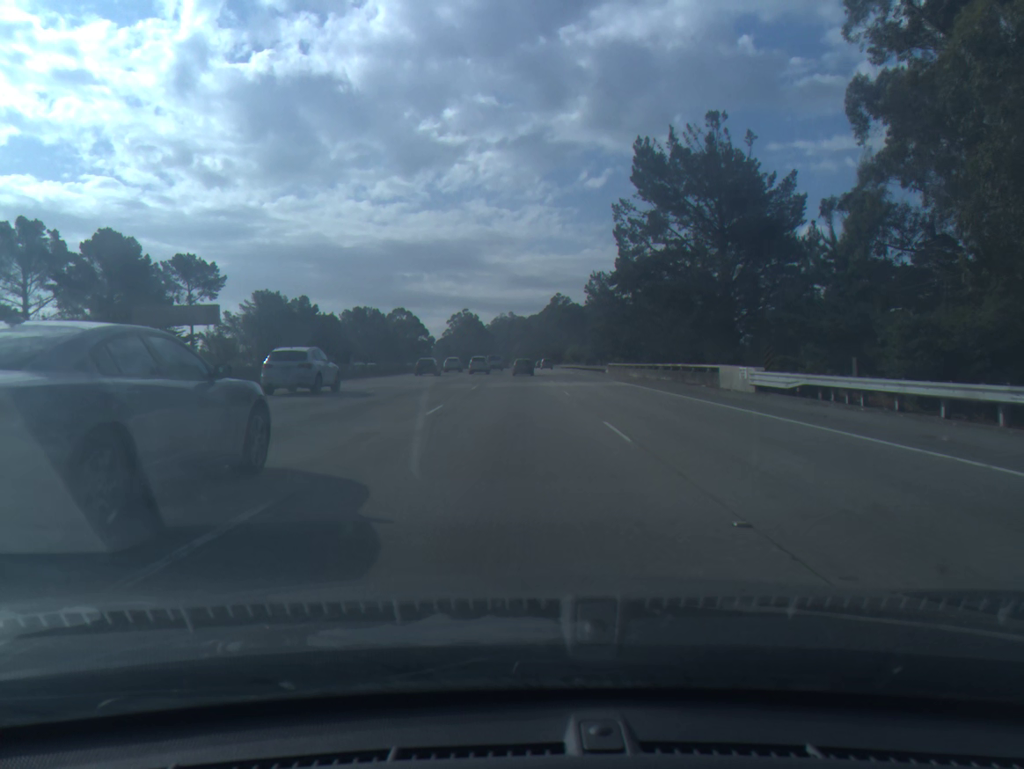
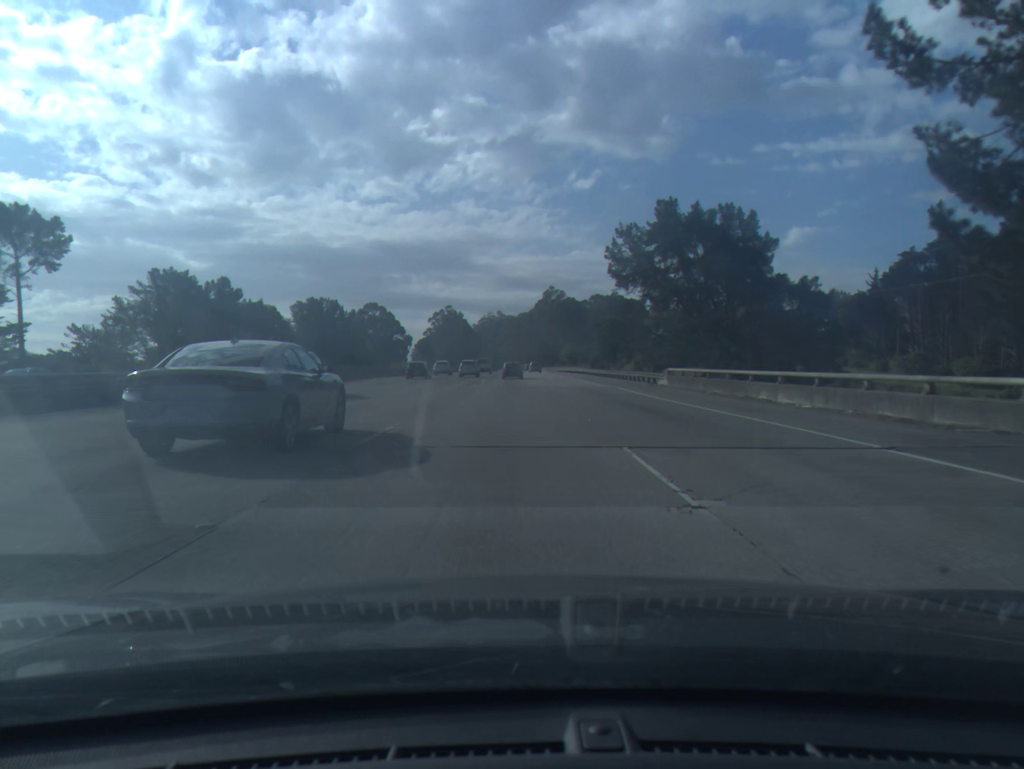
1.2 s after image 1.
(+0.2, +35.1) m; +1°
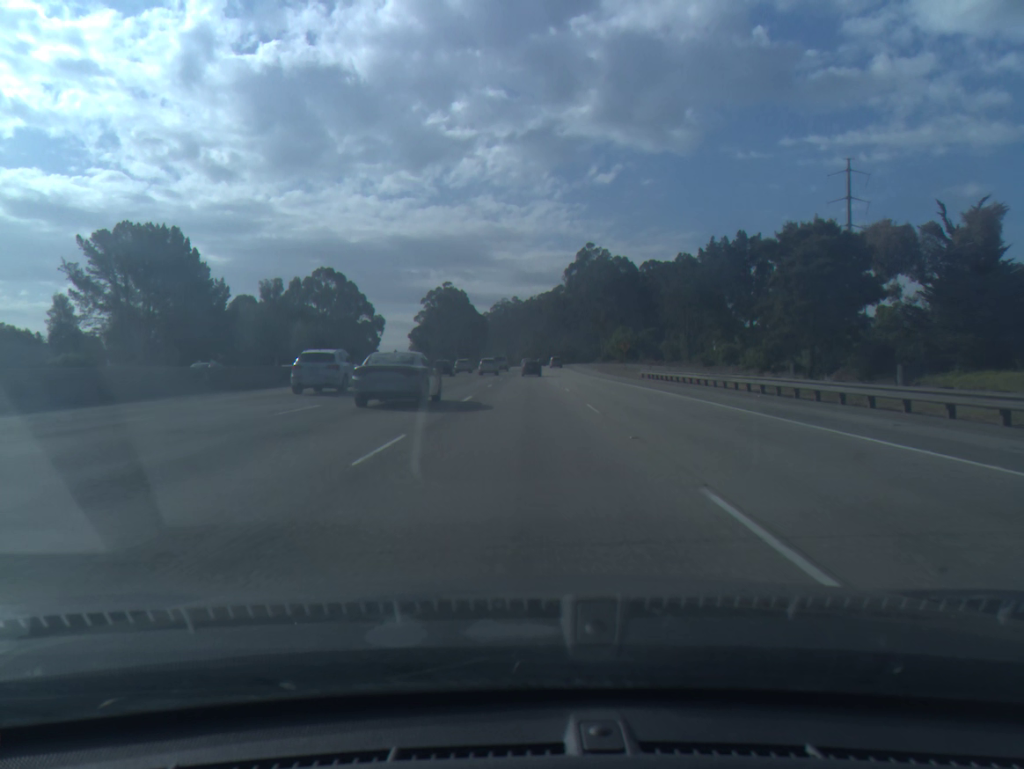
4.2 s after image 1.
(-0.9, +89.8) m; -1°
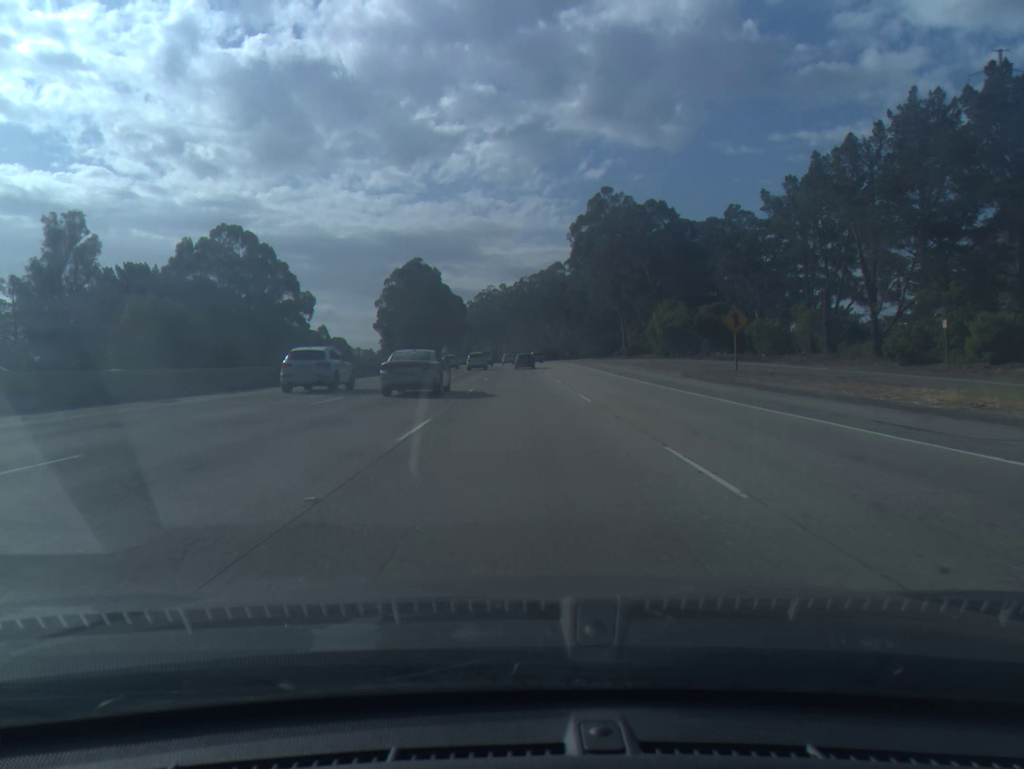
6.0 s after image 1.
(+0.4, +55.4) m; +1°
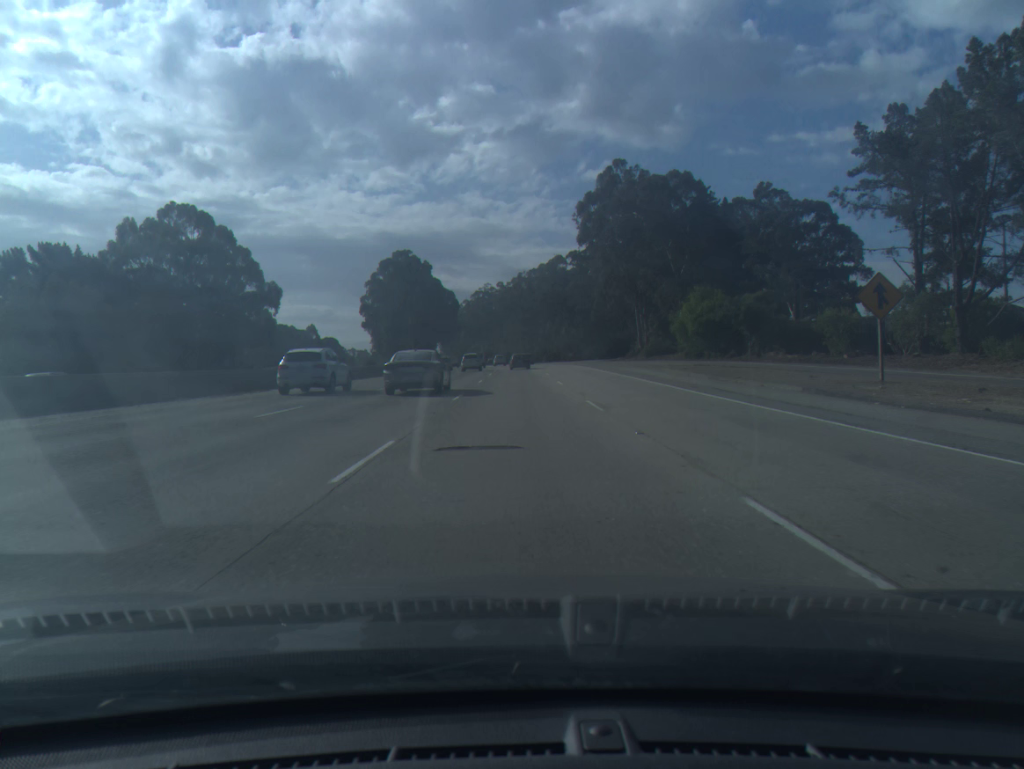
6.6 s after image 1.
(0.0, +18.6) m; 0°
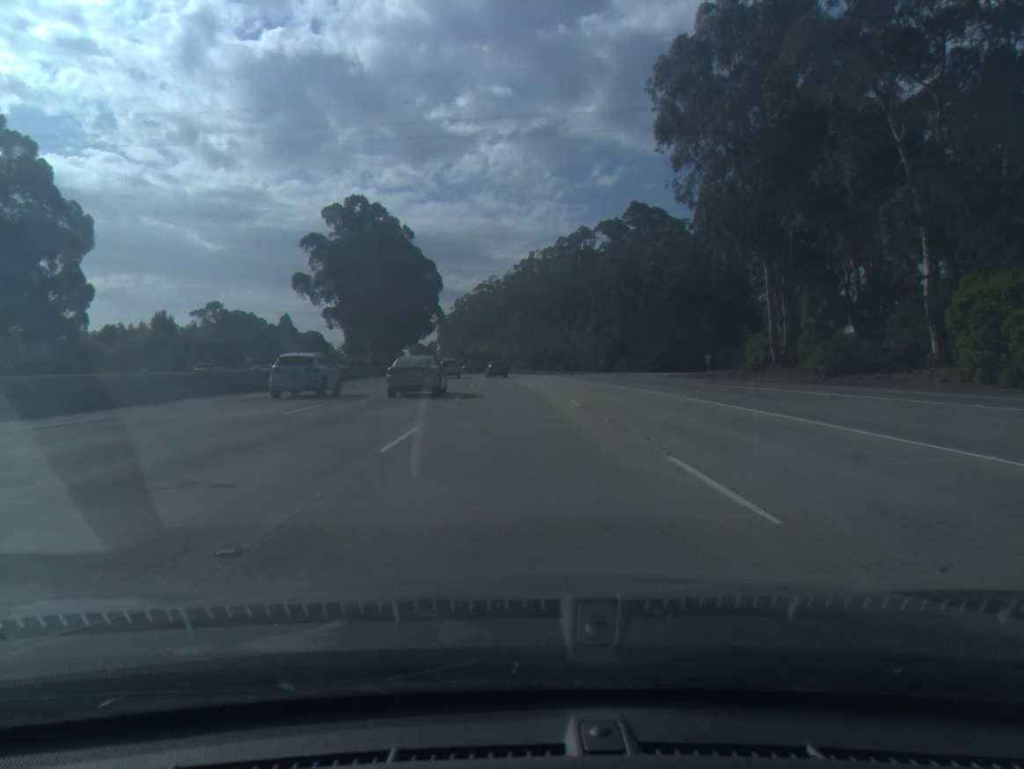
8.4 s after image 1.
(-0.2, +55.6) m; -1°
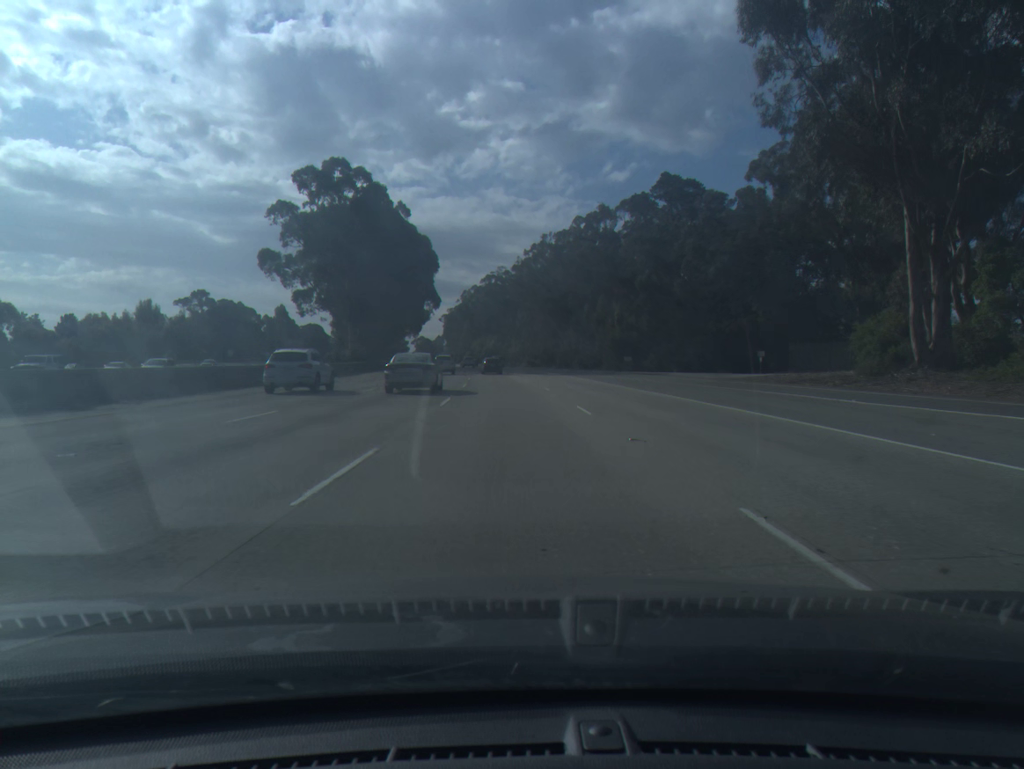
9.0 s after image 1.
(-0.1, +18.4) m; -1°
